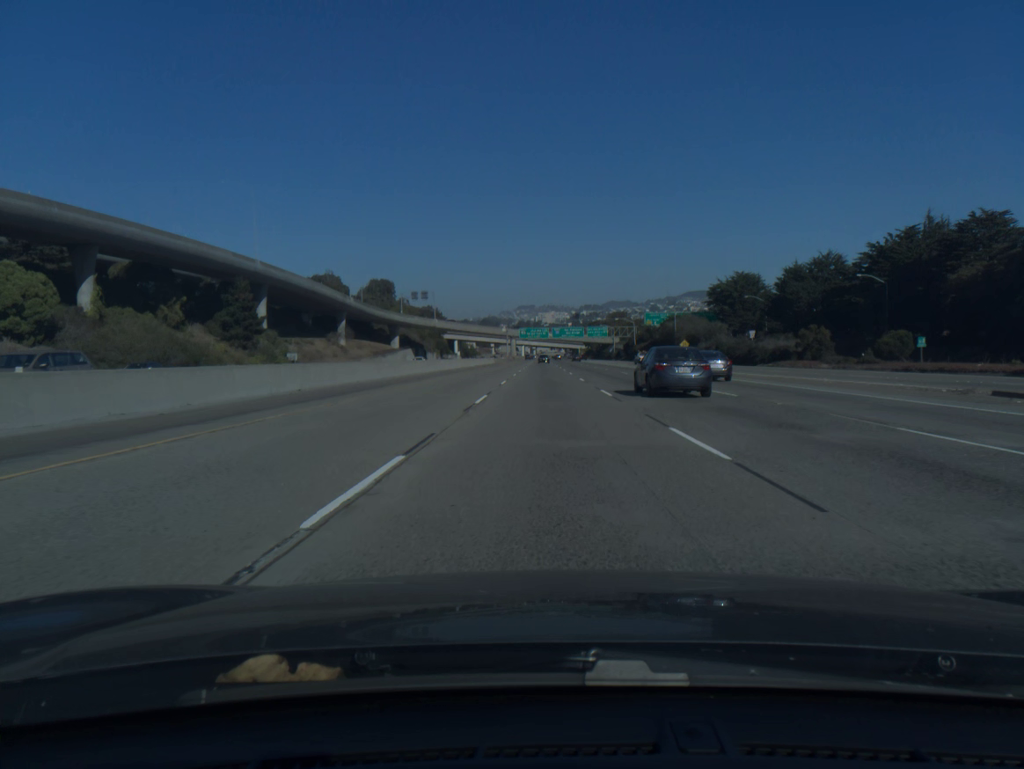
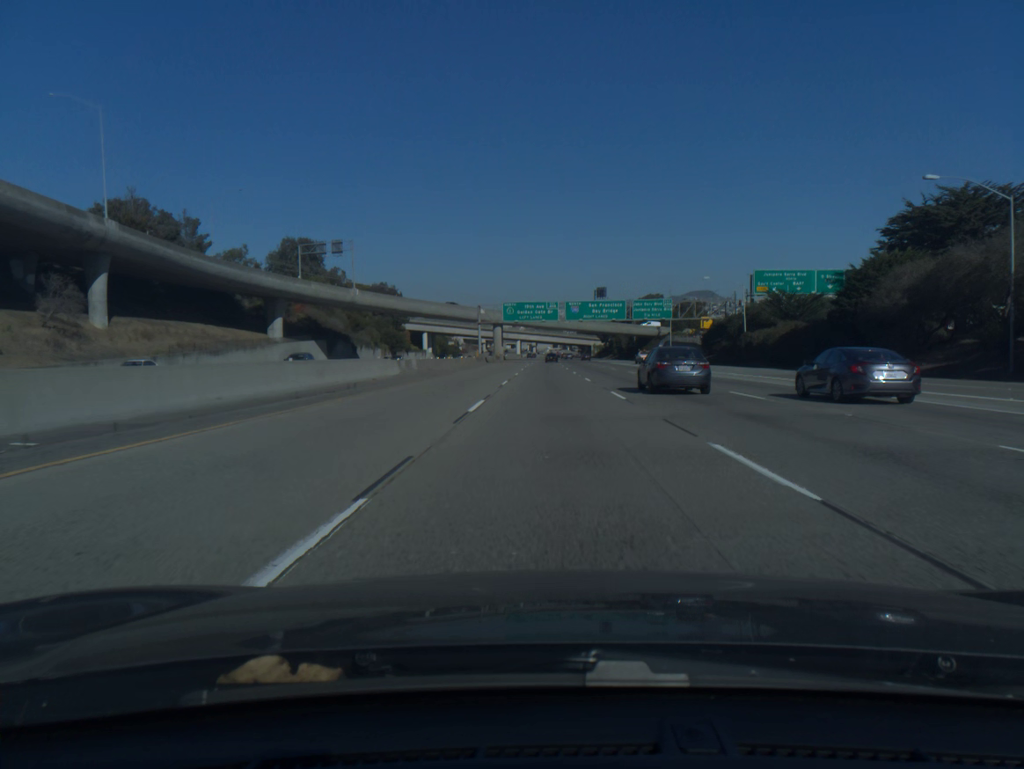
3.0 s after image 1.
(-0.4, +102.2) m; 0°
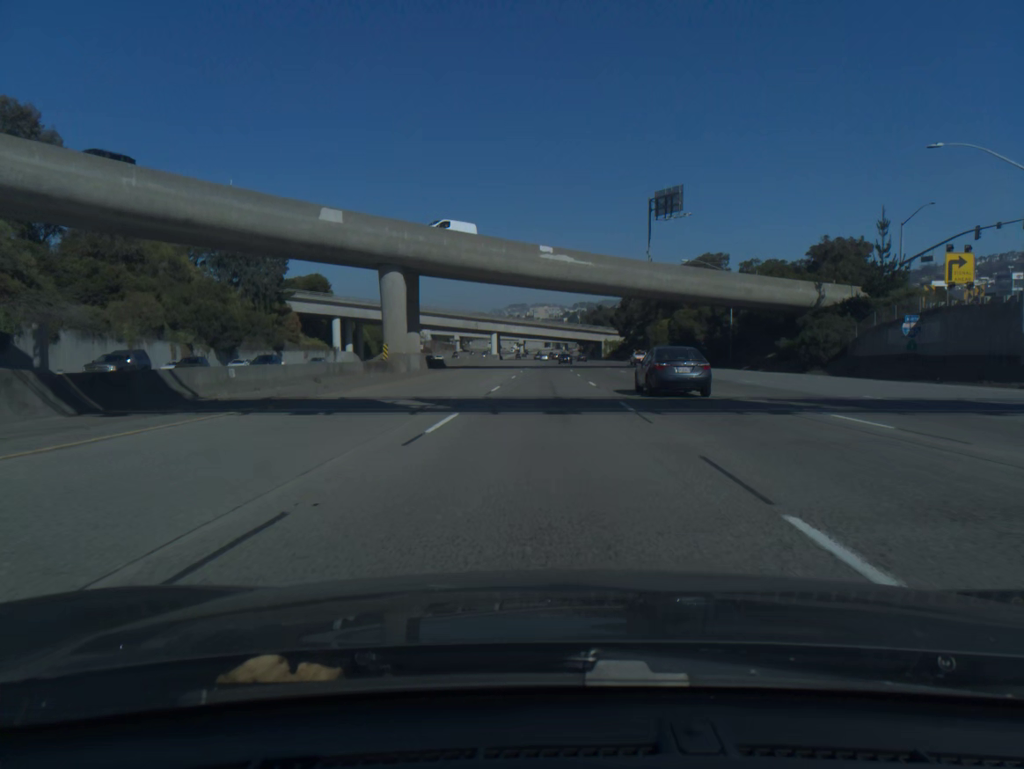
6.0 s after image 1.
(+0.9, +104.1) m; +1°
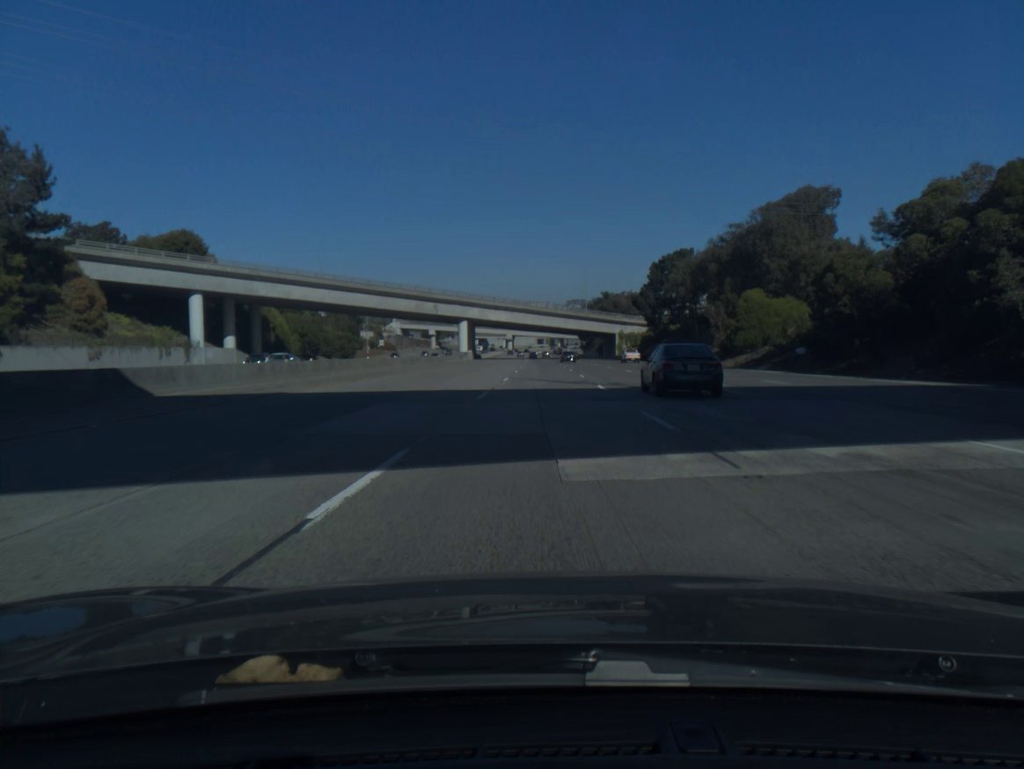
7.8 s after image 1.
(+0.3, +63.3) m; 0°
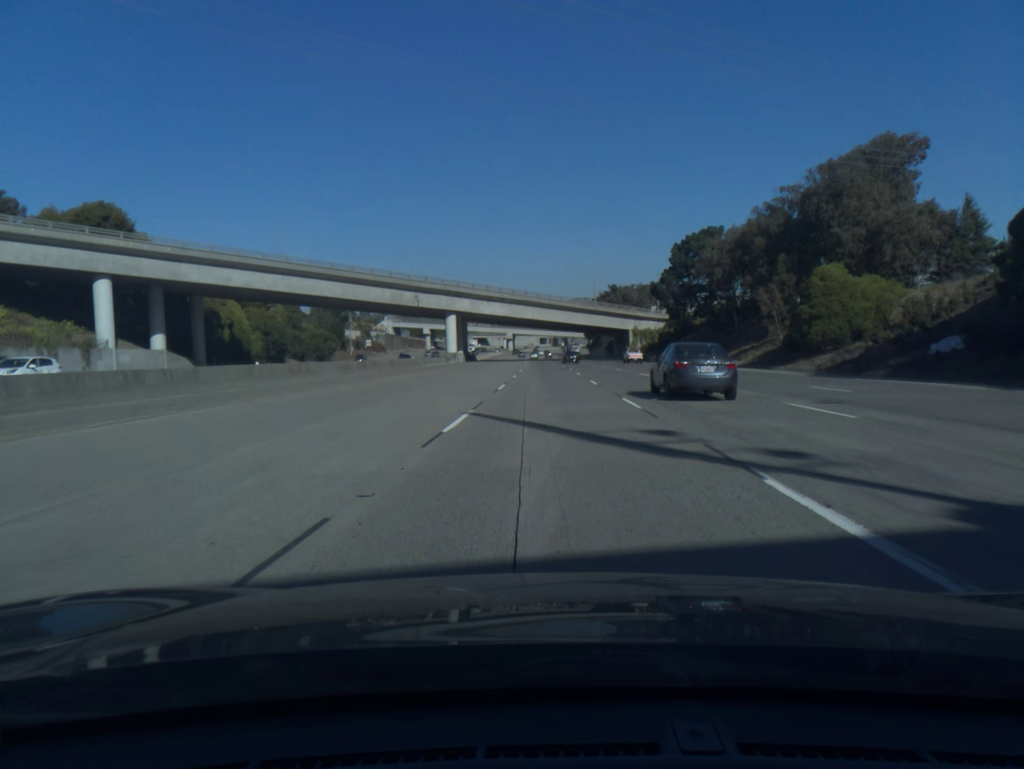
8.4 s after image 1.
(0.0, +21.2) m; 0°
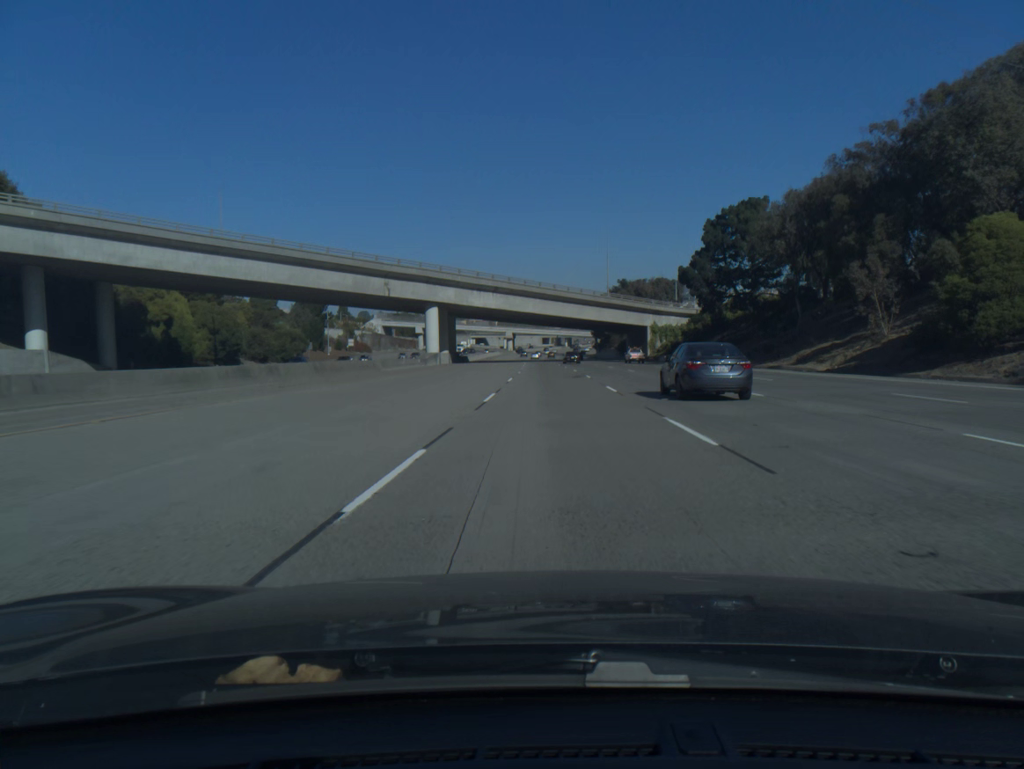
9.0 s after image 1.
(0.0, +21.3) m; 0°
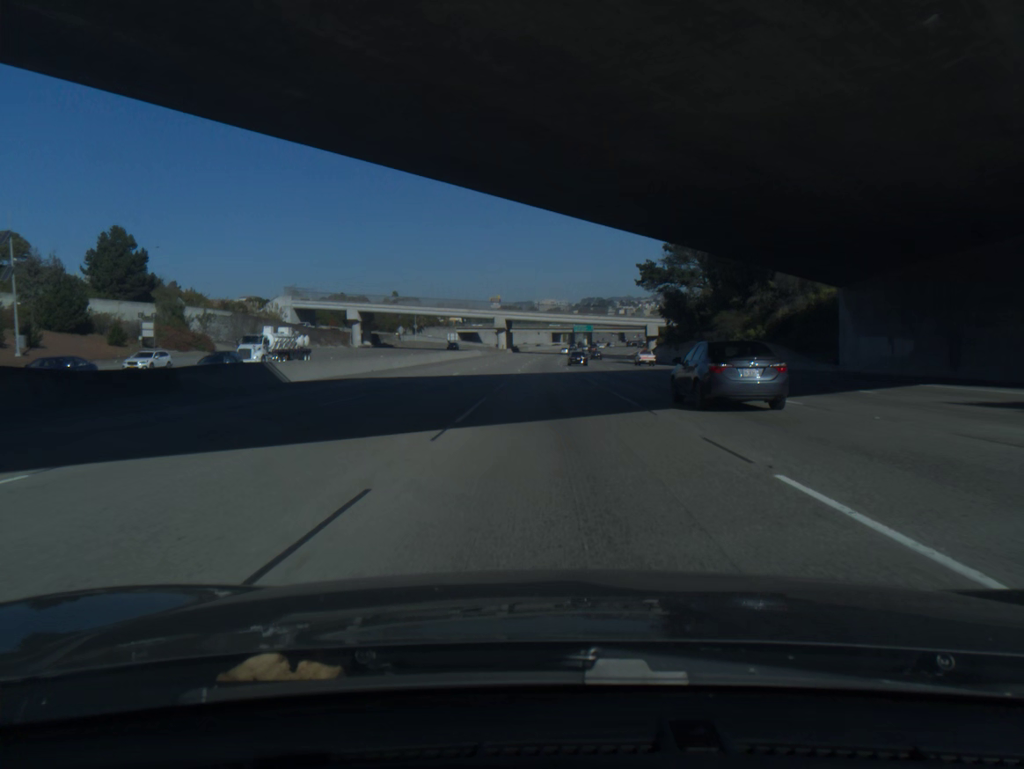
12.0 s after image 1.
(-0.8, +106.0) m; -1°
